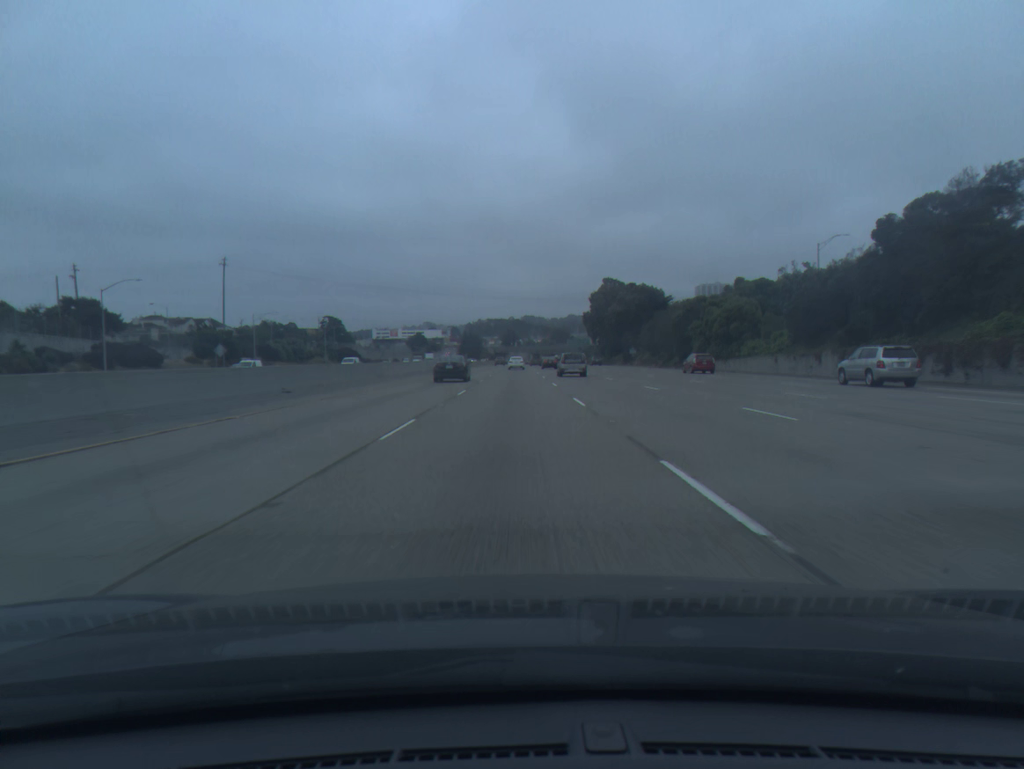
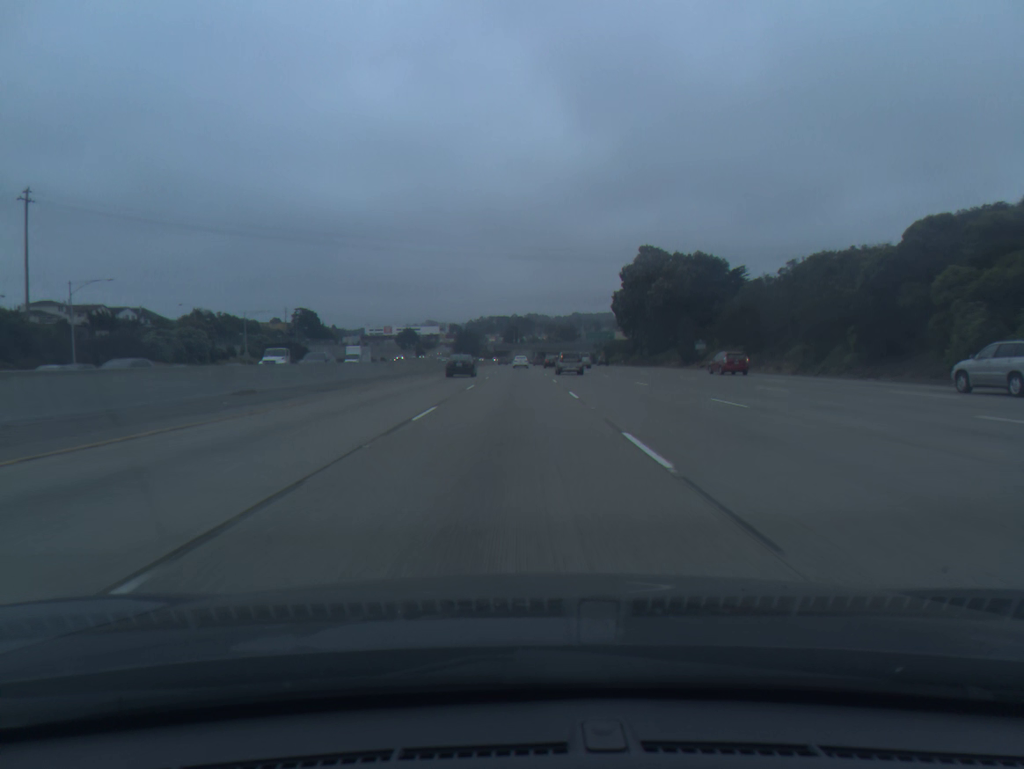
(-0.1, +55.1) m; 0°
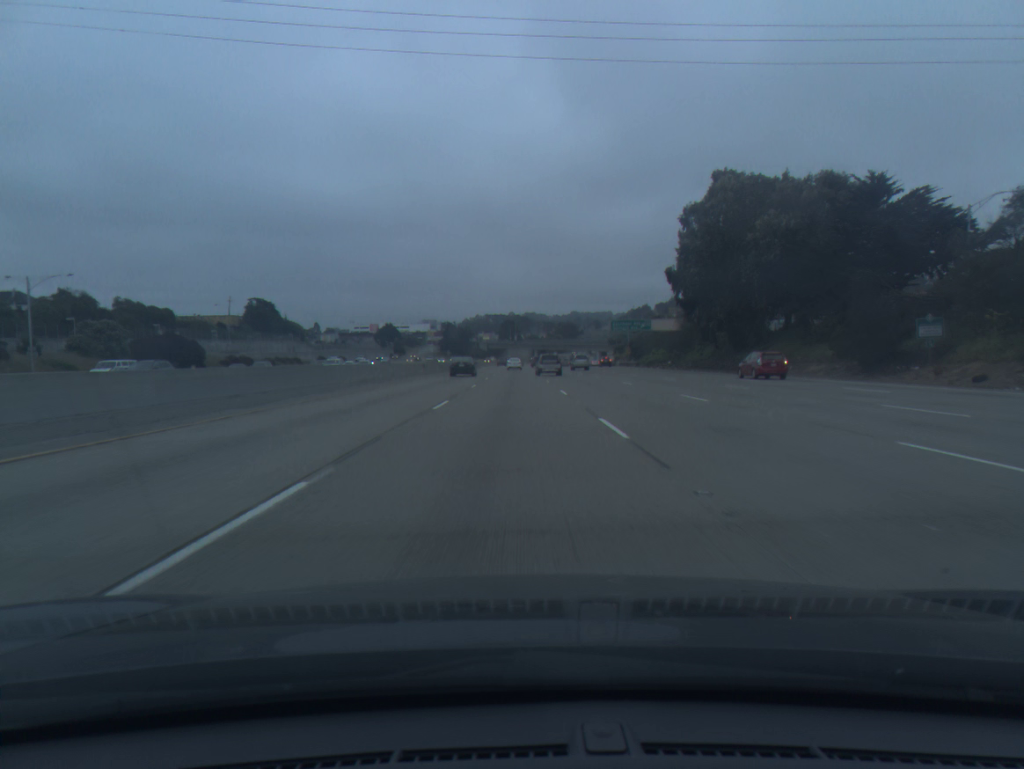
(+0.1, +55.1) m; 0°
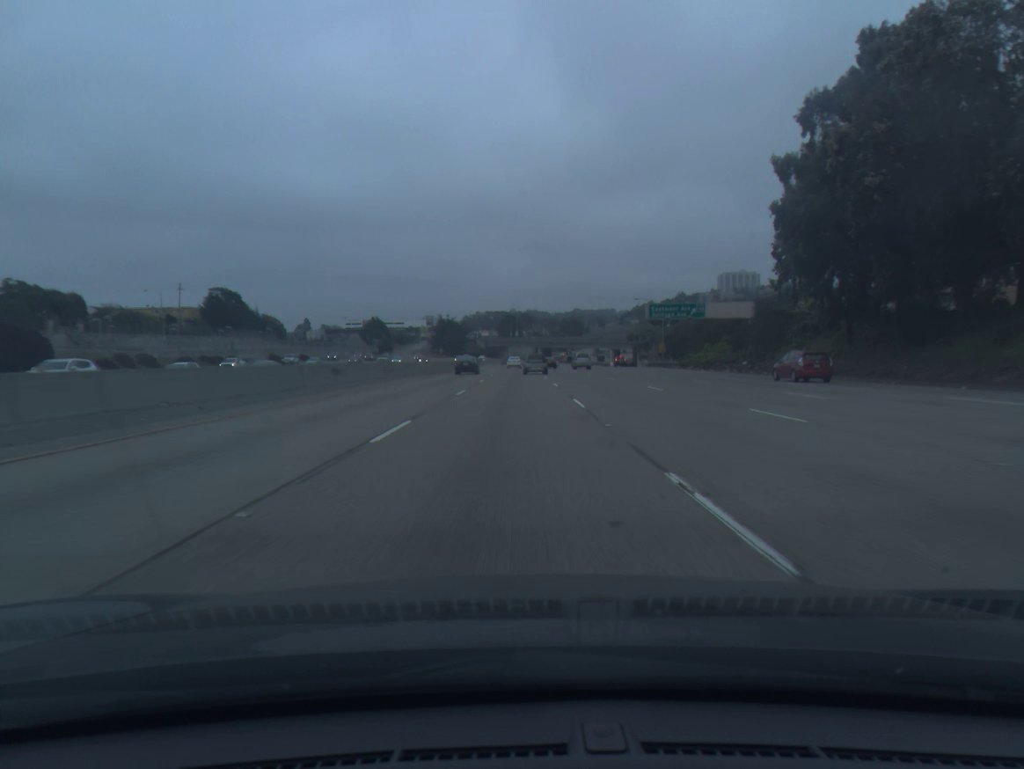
(0.0, +36.7) m; 0°
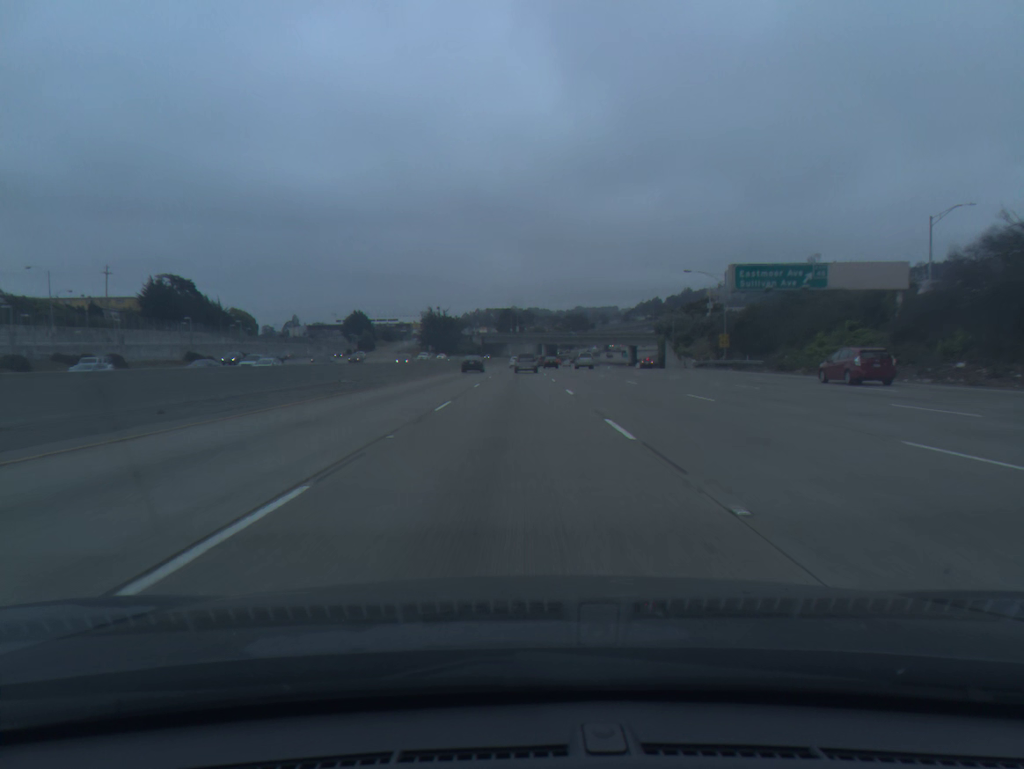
(-0.1, +36.7) m; 0°
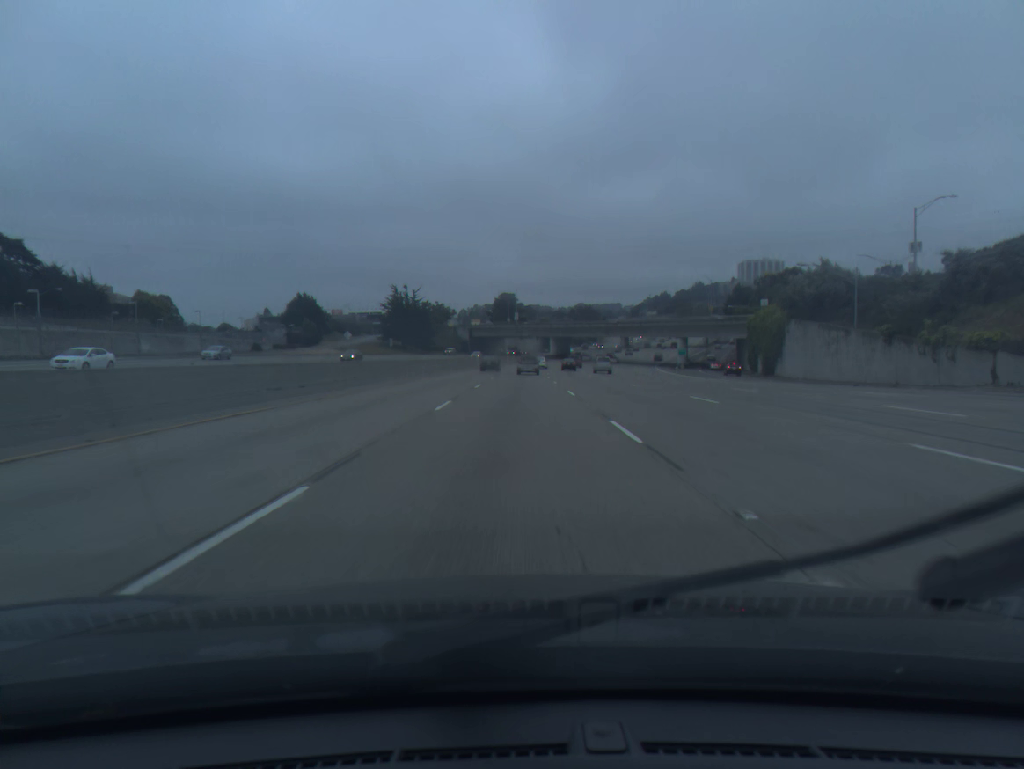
(+0.1, +73.4) m; 0°
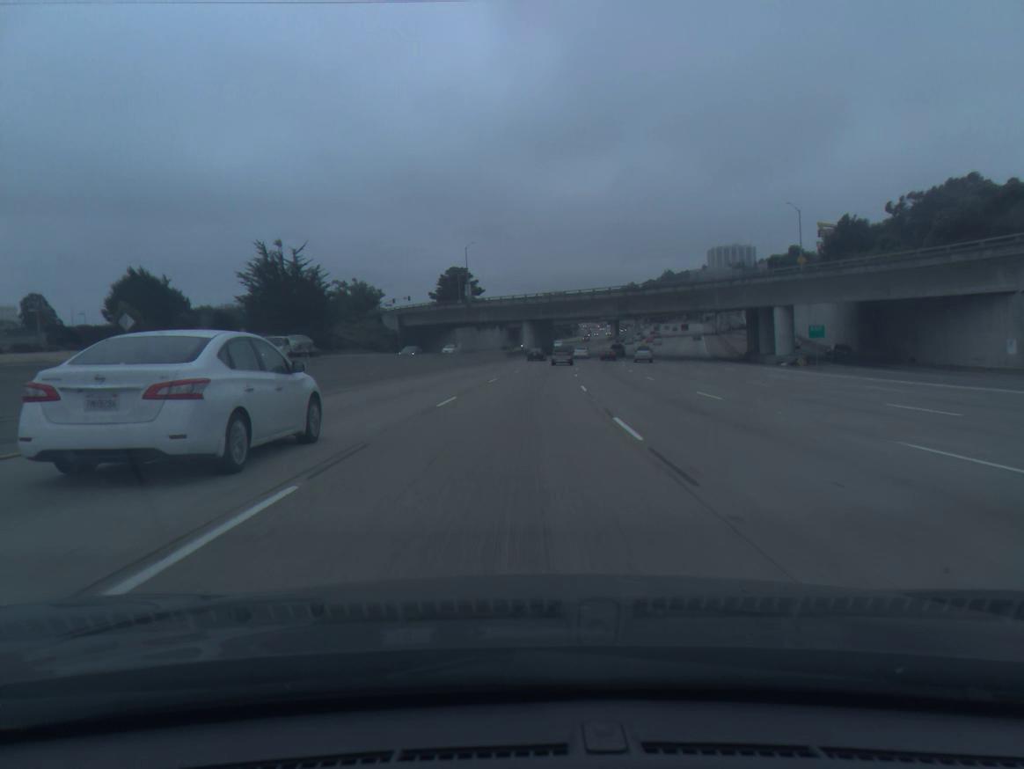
(+0.8, +73.3) m; +3°
